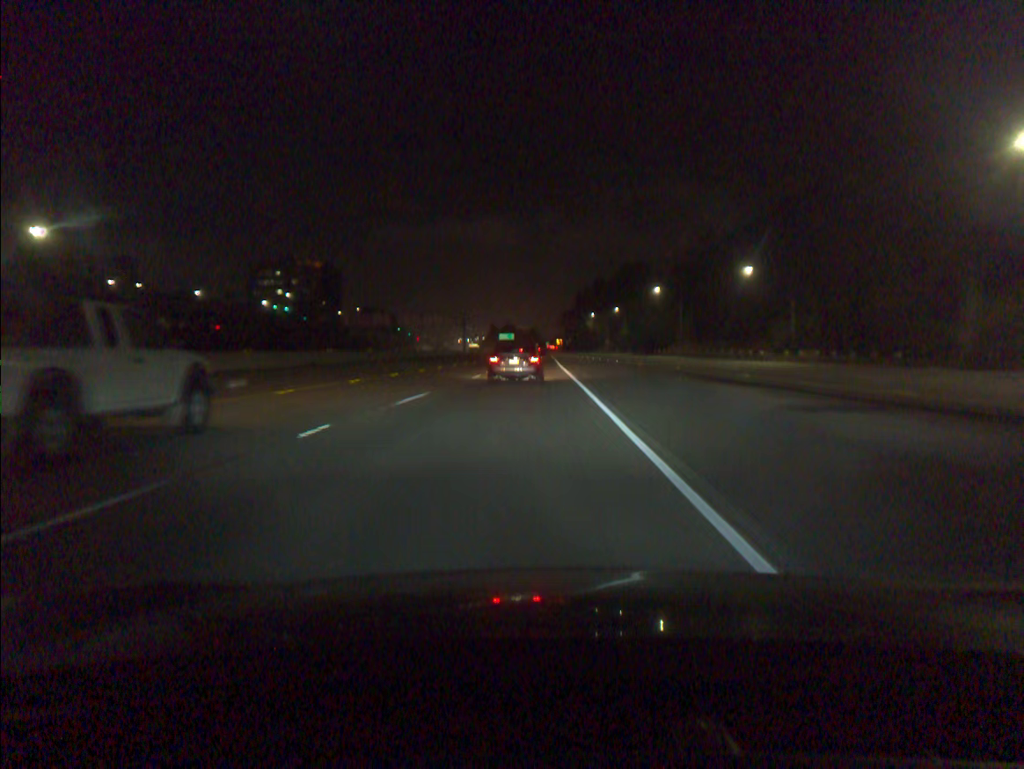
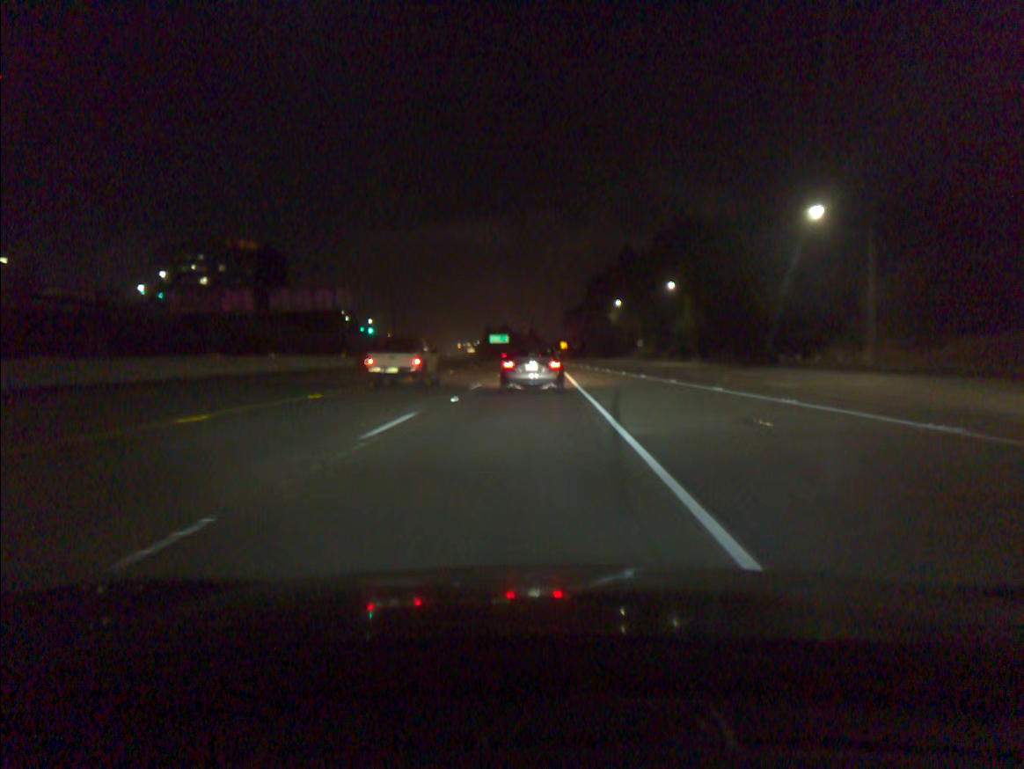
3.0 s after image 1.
(+0.1, +80.1) m; 0°
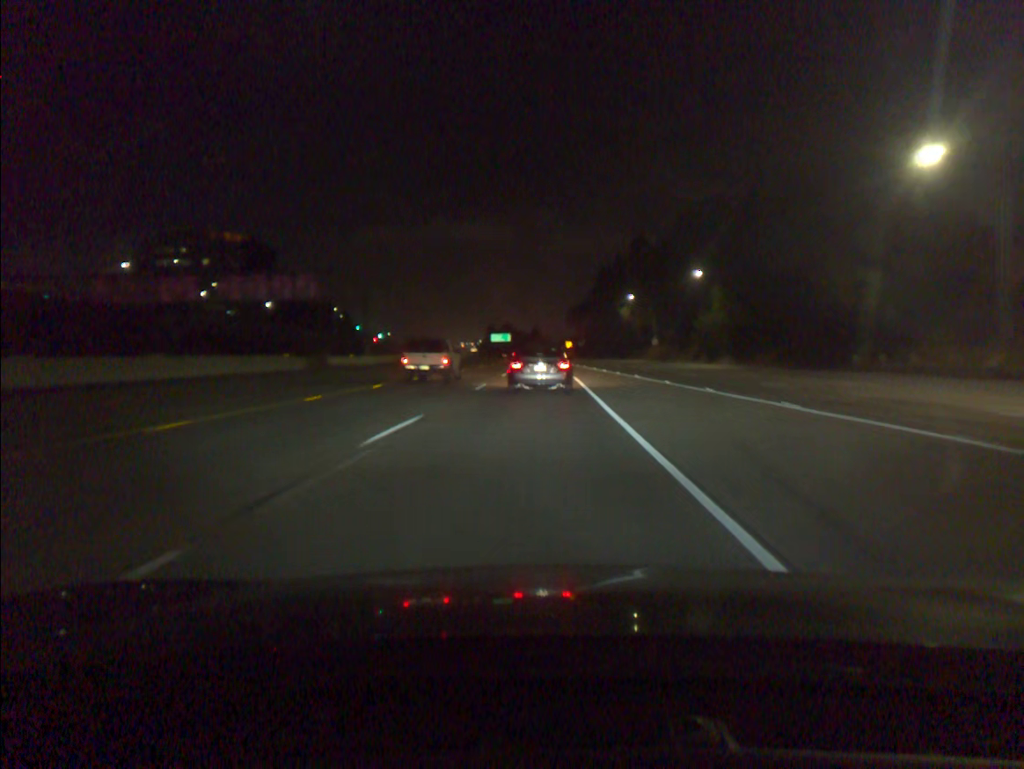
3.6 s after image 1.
(0.0, +15.5) m; 0°
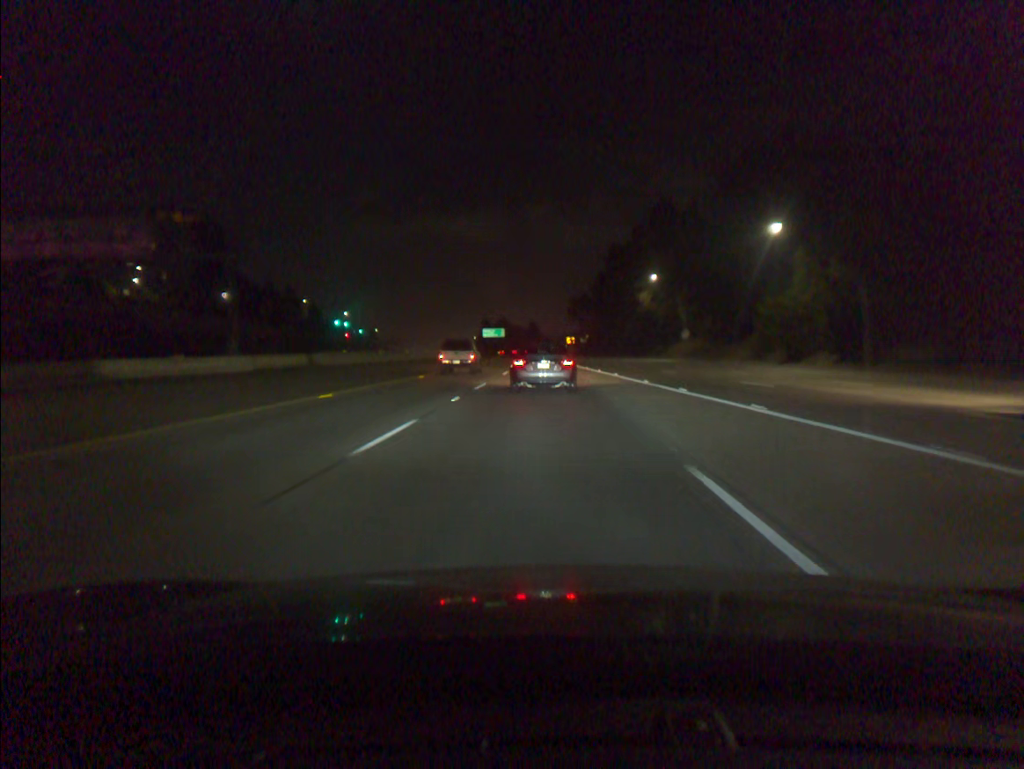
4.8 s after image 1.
(0.0, +30.9) m; 0°
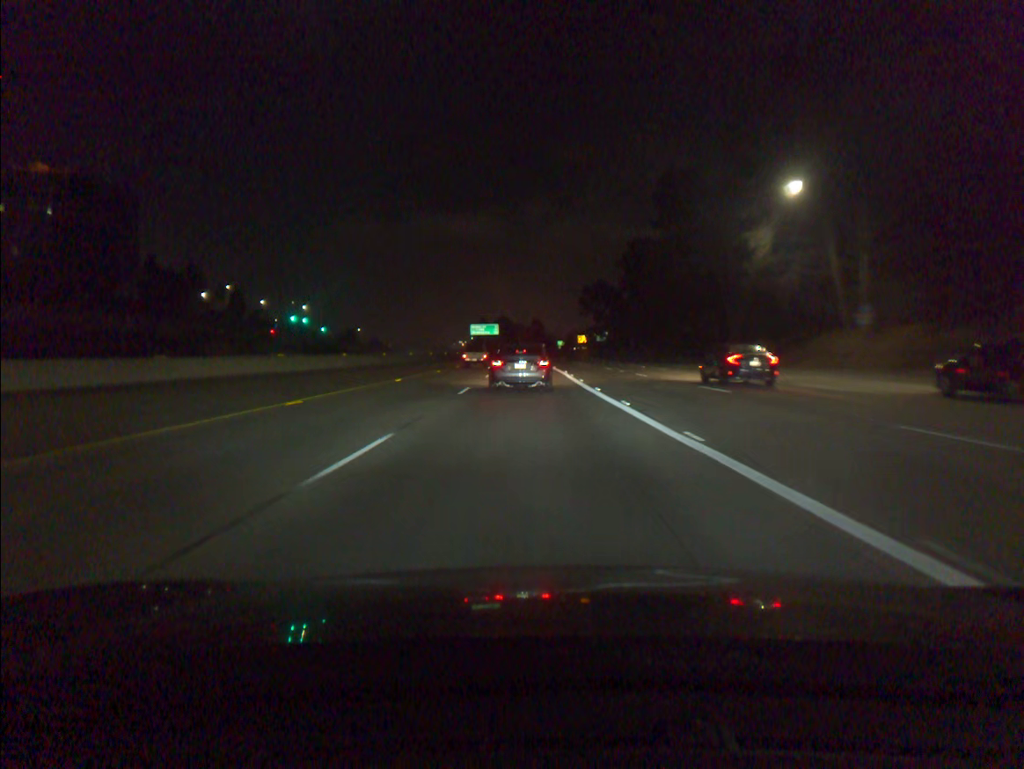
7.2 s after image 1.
(+0.1, +60.3) m; 0°
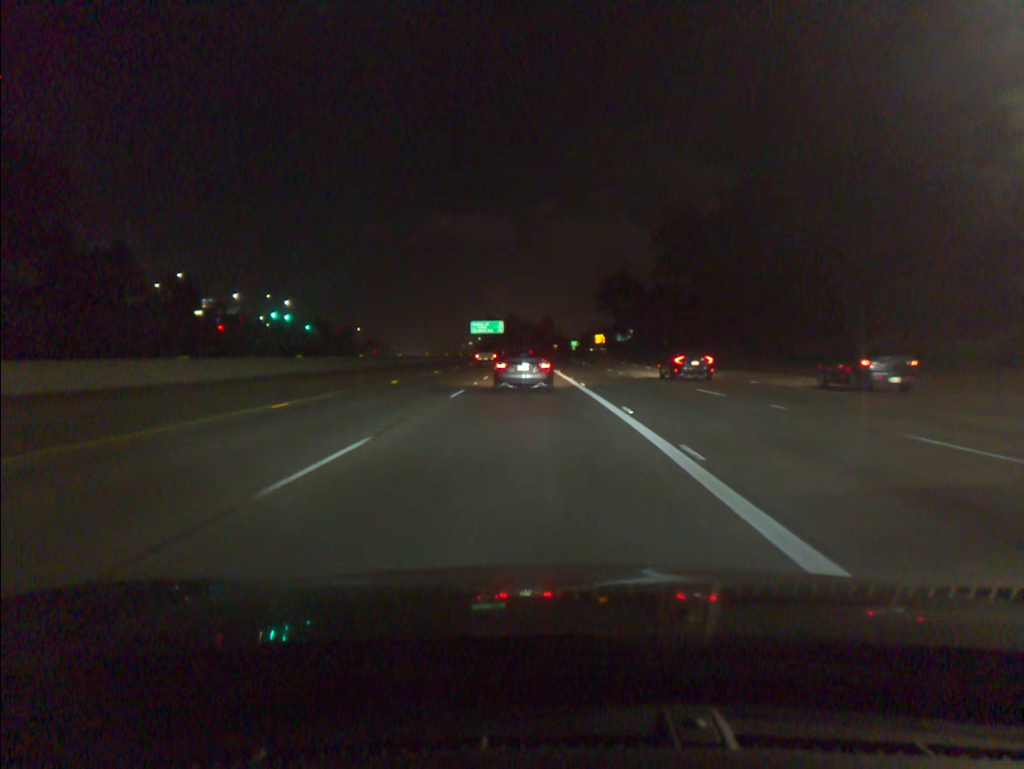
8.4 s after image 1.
(-0.2, +29.8) m; -1°
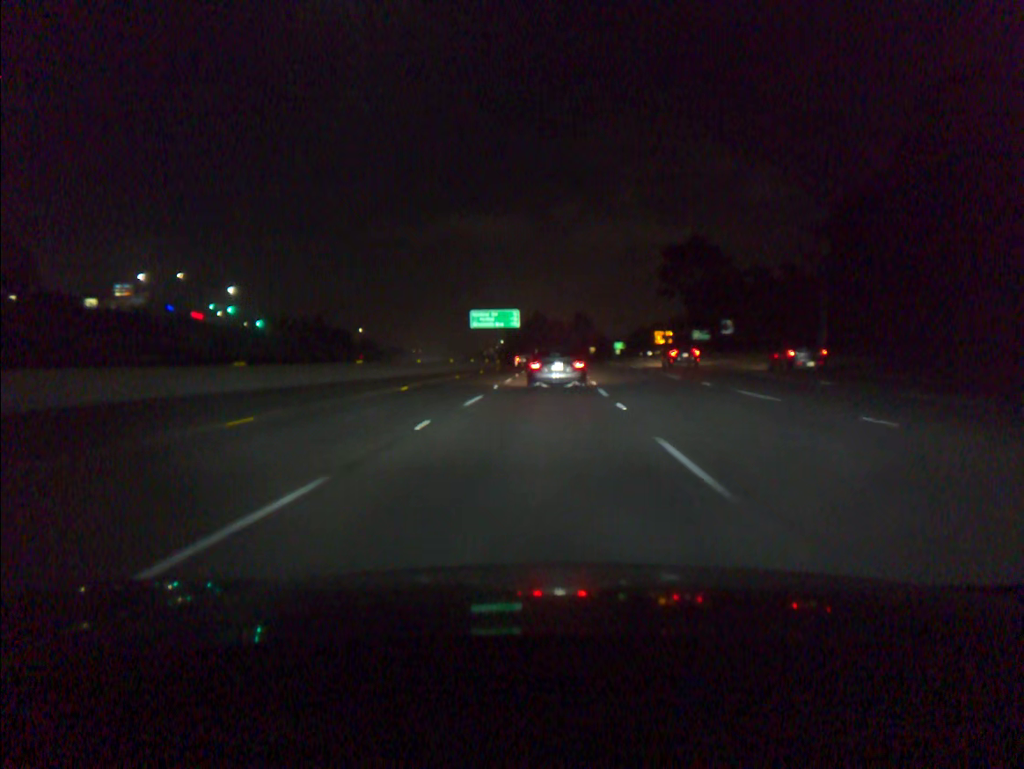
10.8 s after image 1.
(-1.1, +62.0) m; -2°
